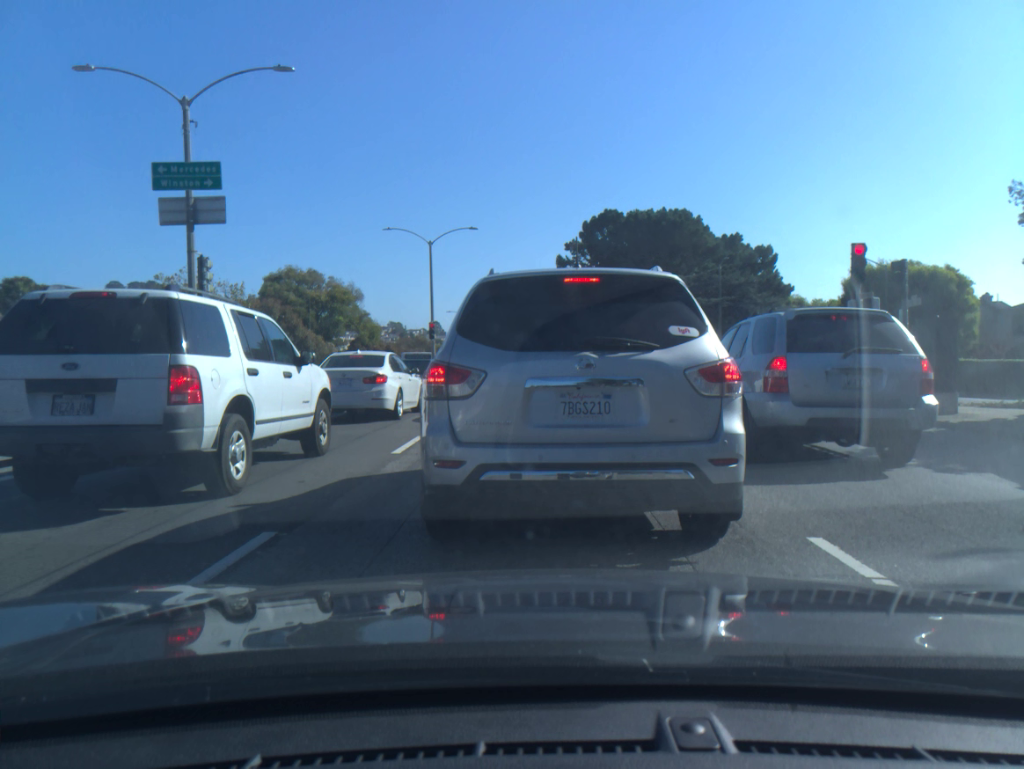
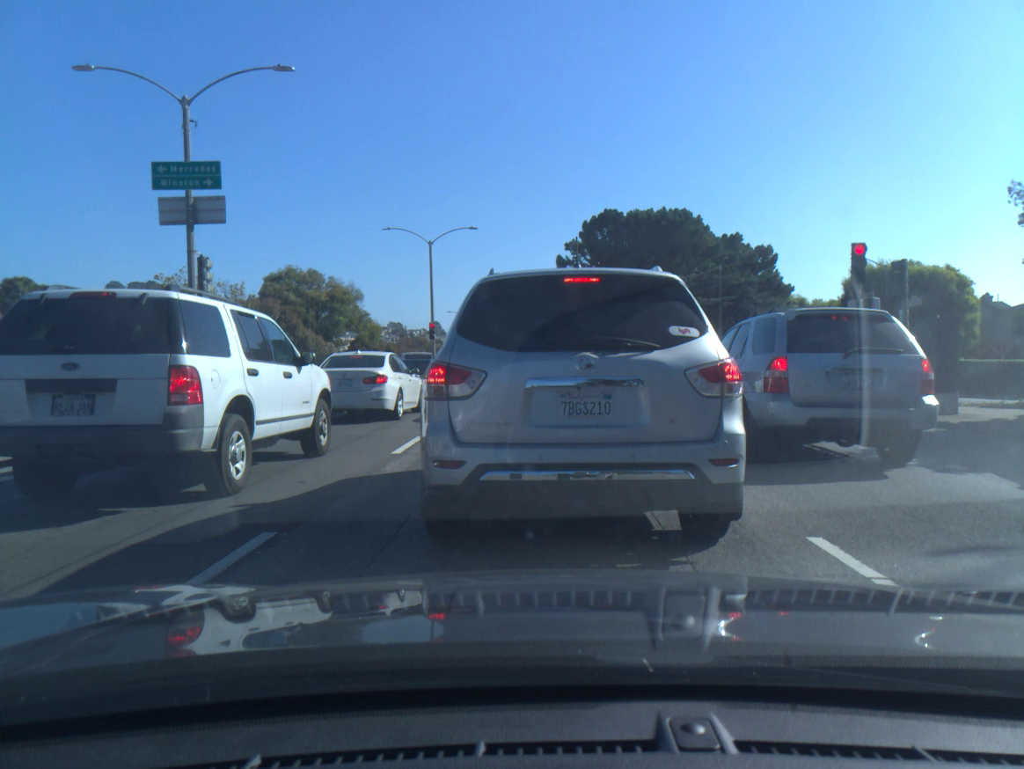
(0.0, 0.0) m; 0°
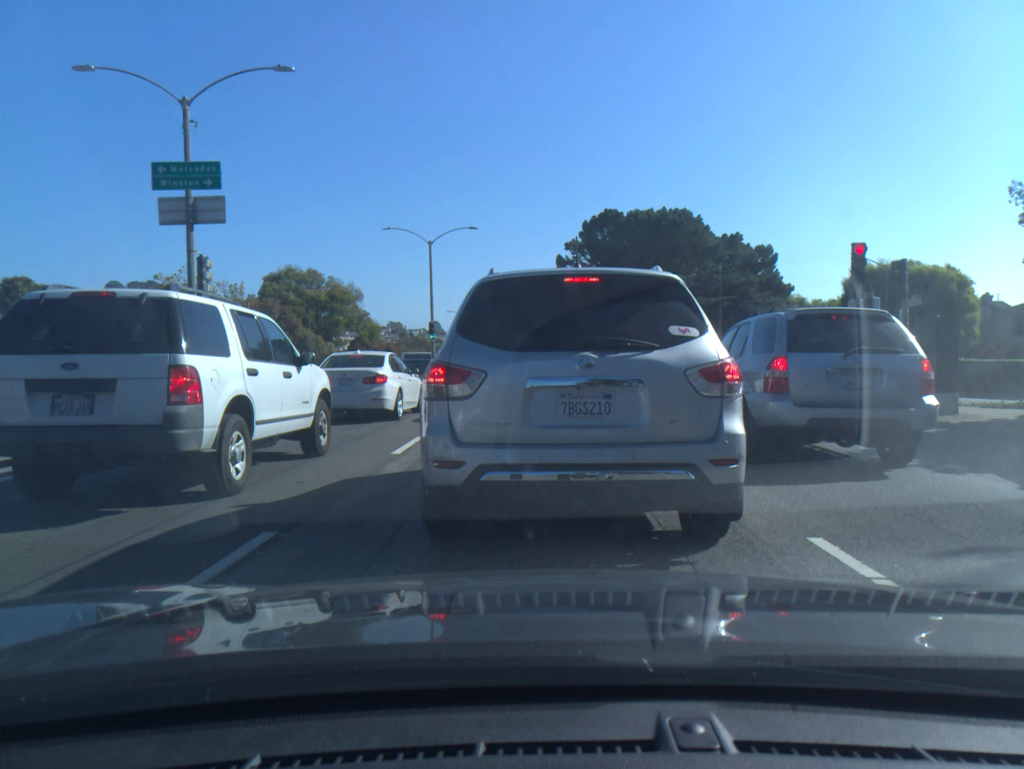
(0.0, 0.0) m; 0°
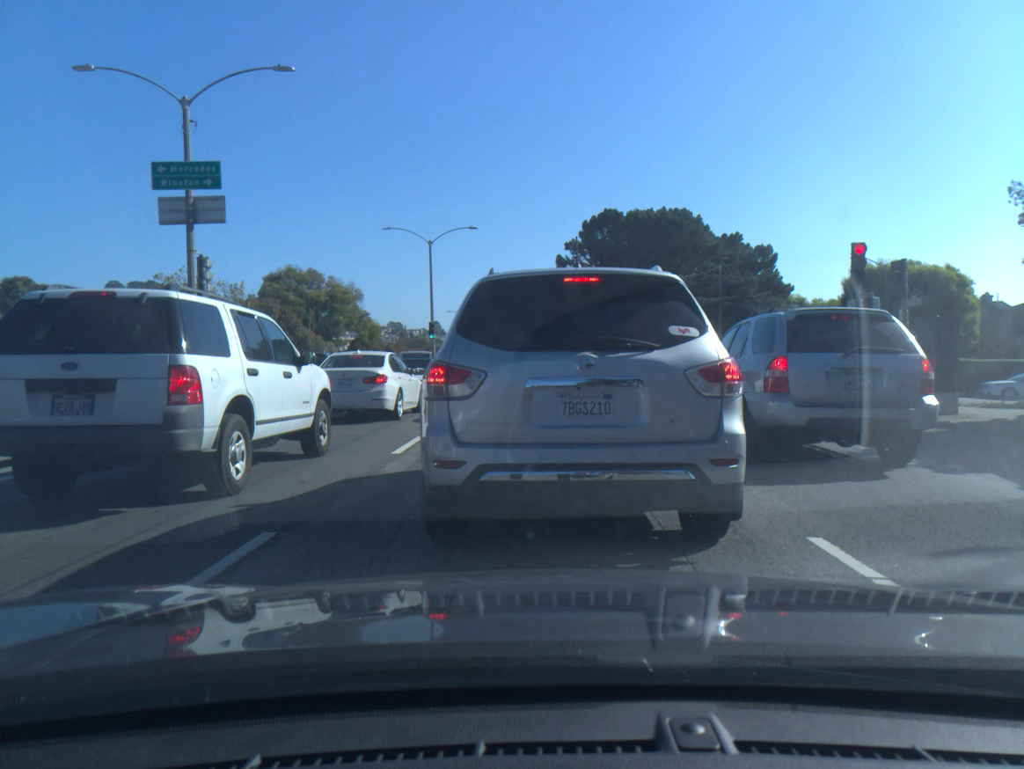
(0.0, 0.0) m; 0°
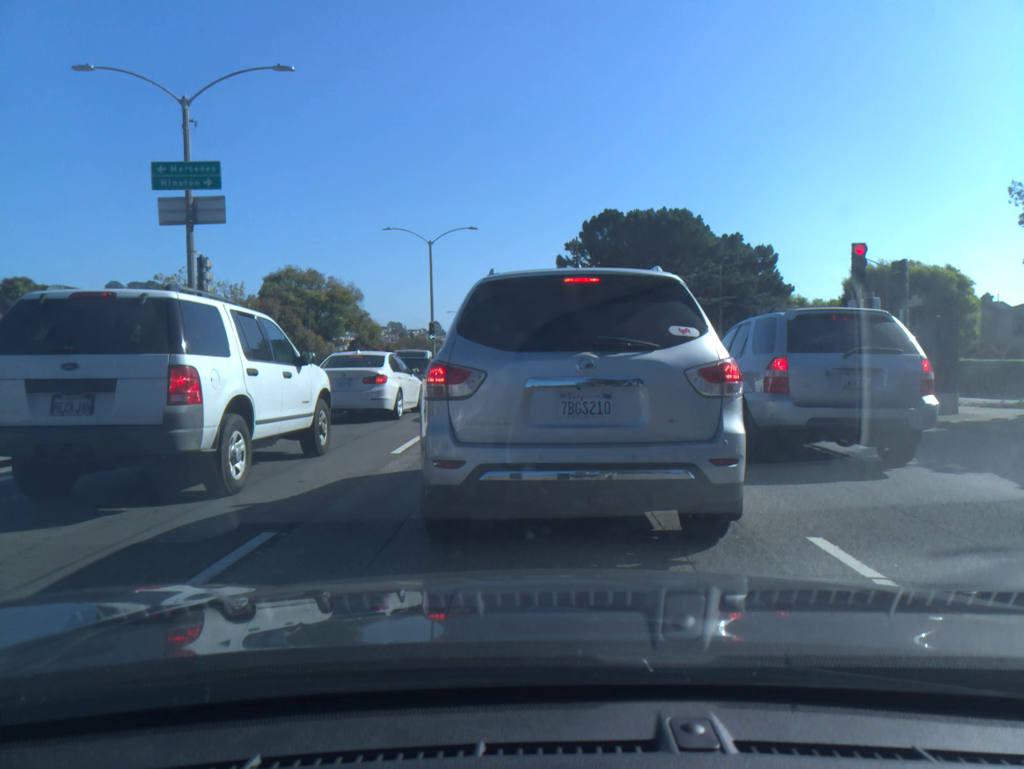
(0.0, 0.0) m; 0°
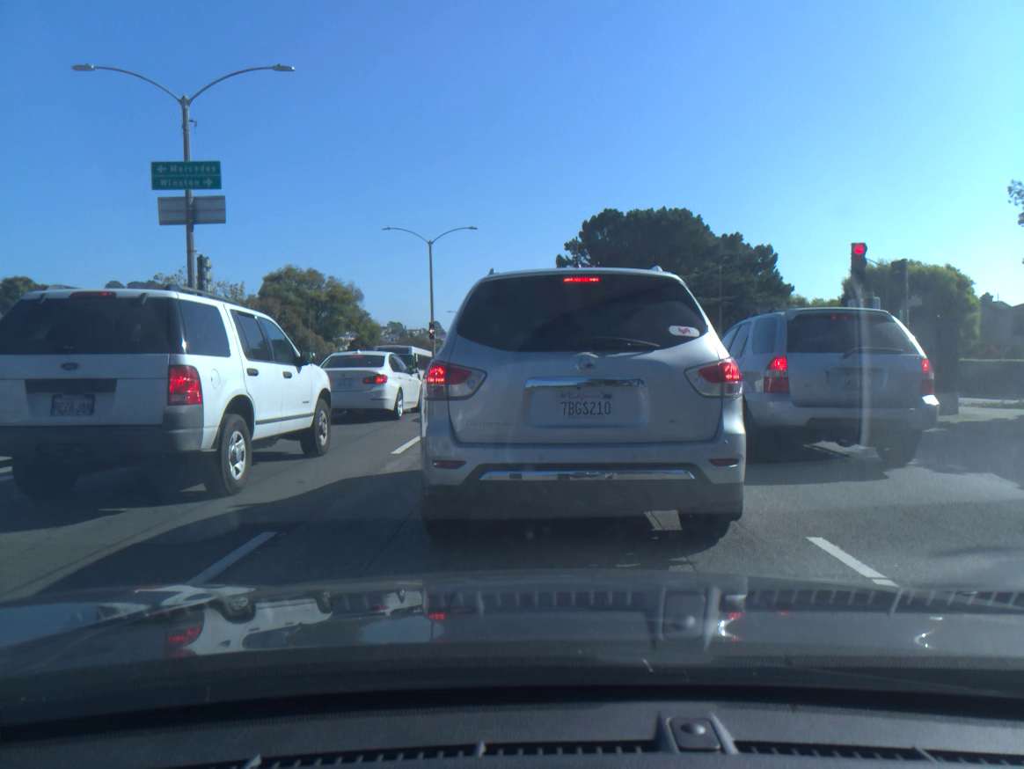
(+0.1, 0.0) m; 0°
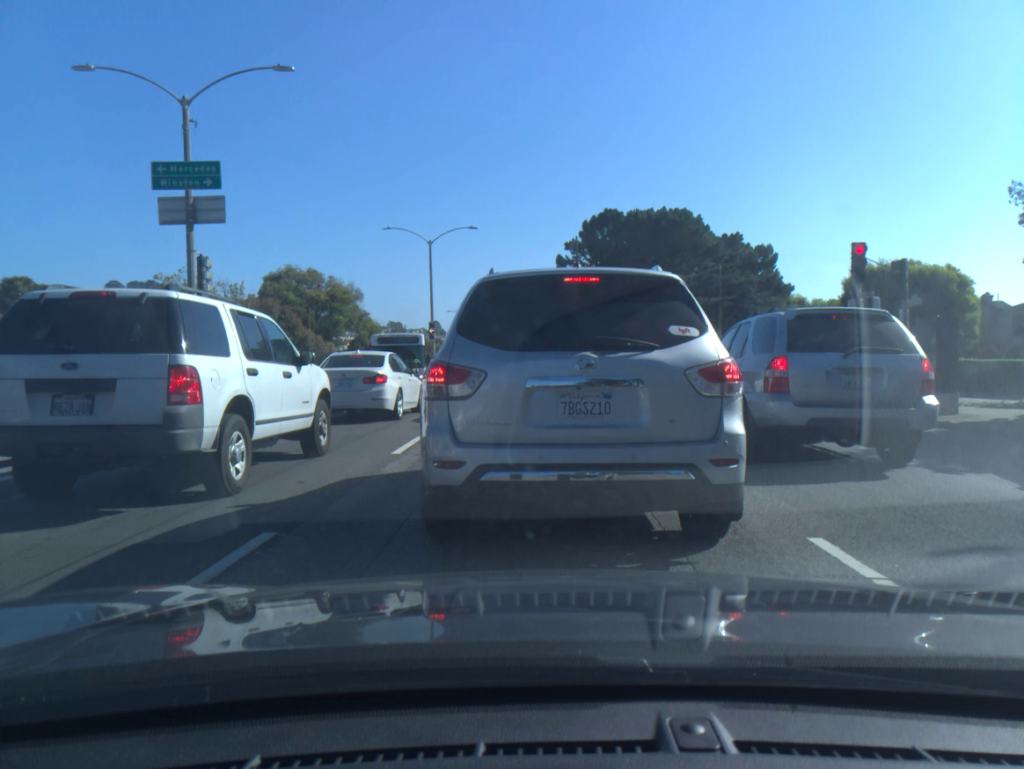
(0.0, 0.0) m; 0°
